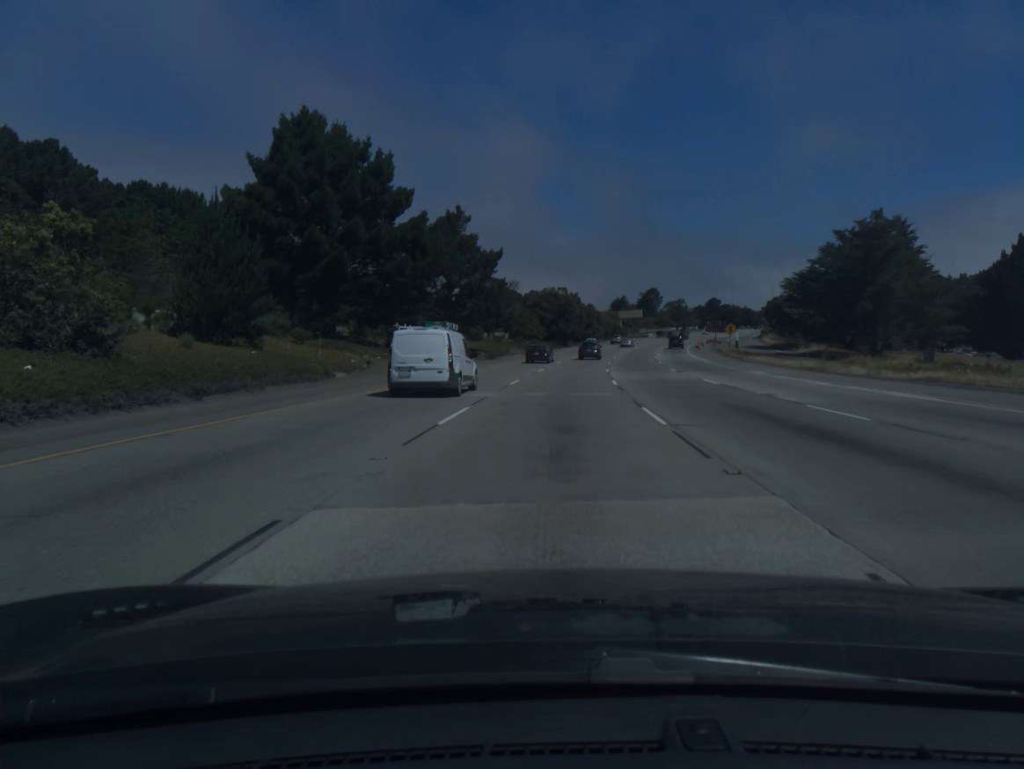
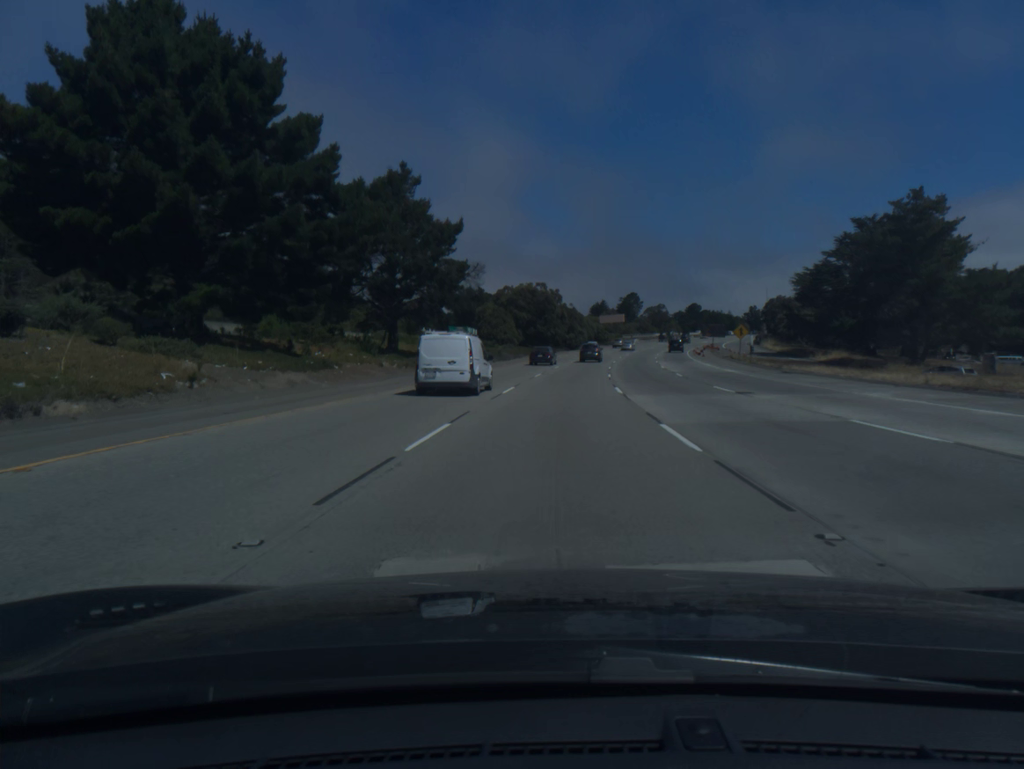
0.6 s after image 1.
(+0.3, +17.4) m; +2°
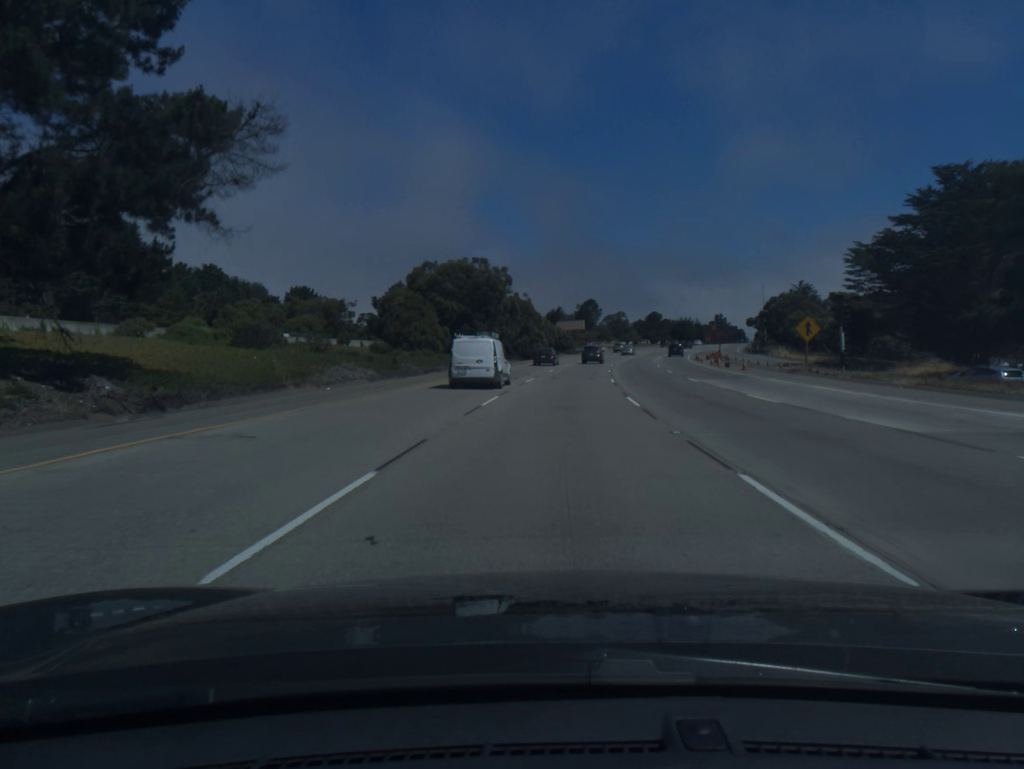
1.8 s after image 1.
(+1.0, +34.8) m; +3°
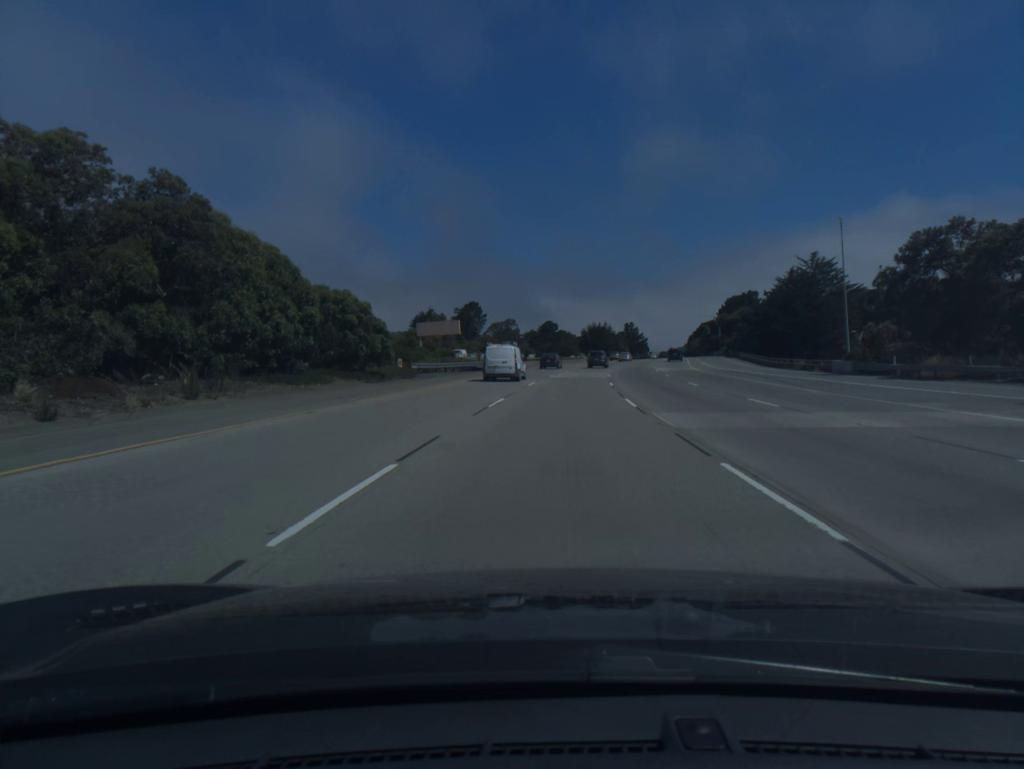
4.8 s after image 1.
(+6.2, +86.4) m; +8°
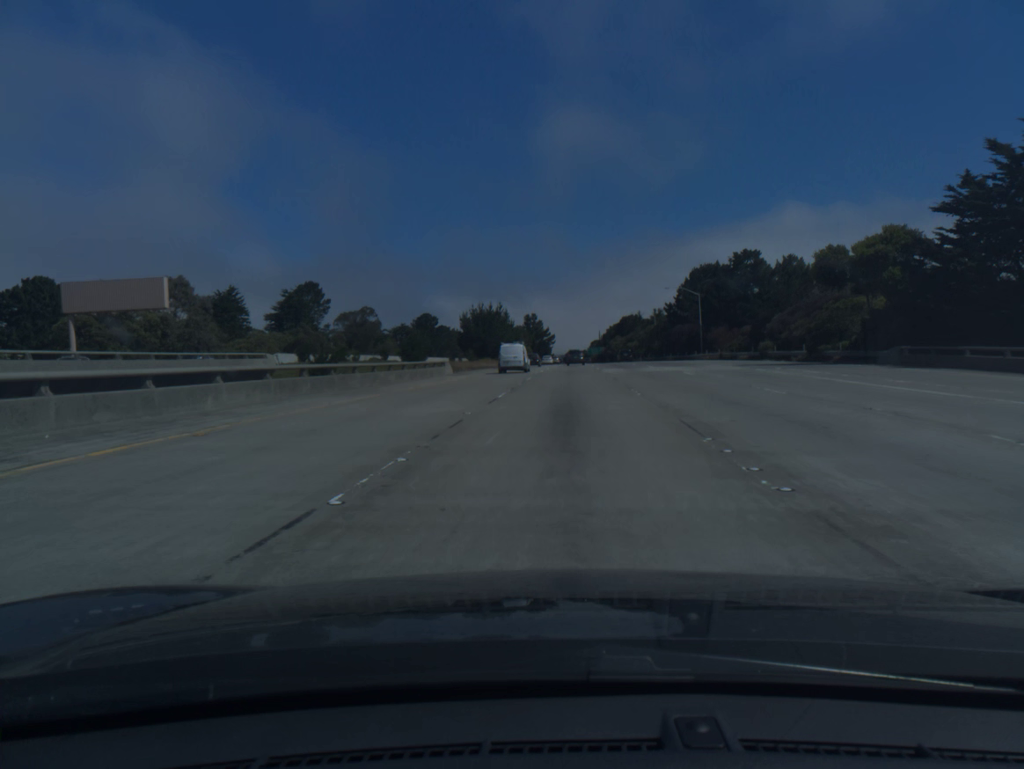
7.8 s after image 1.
(+6.2, +85.9) m; +8°
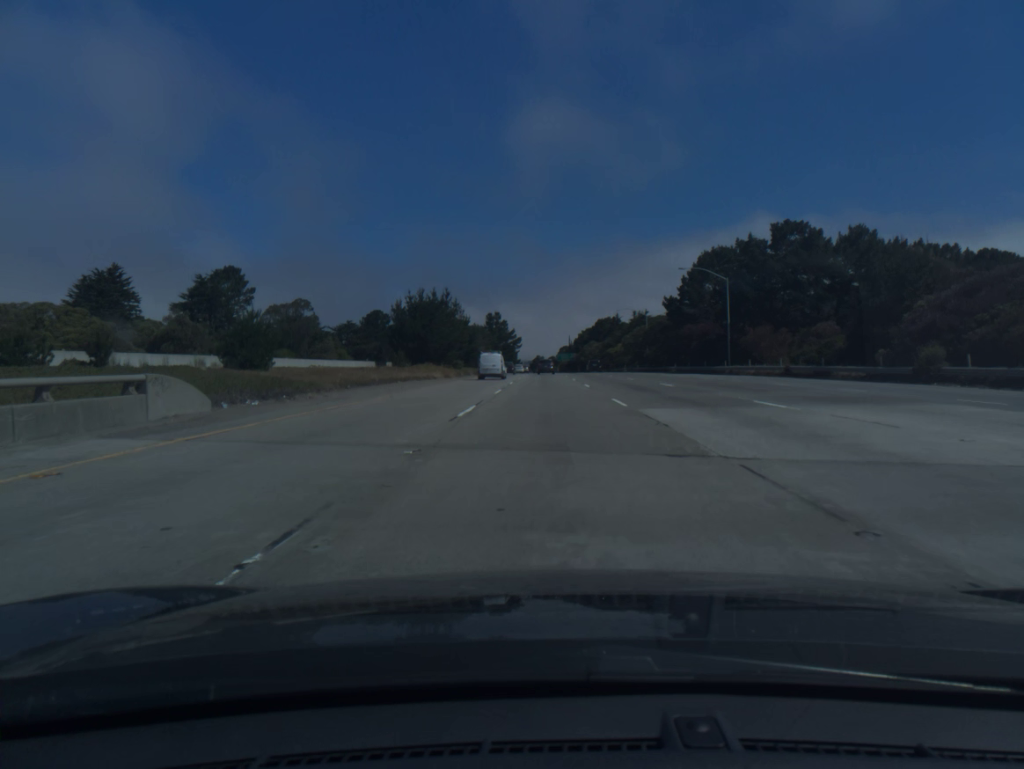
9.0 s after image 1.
(+0.8, +34.5) m; +2°
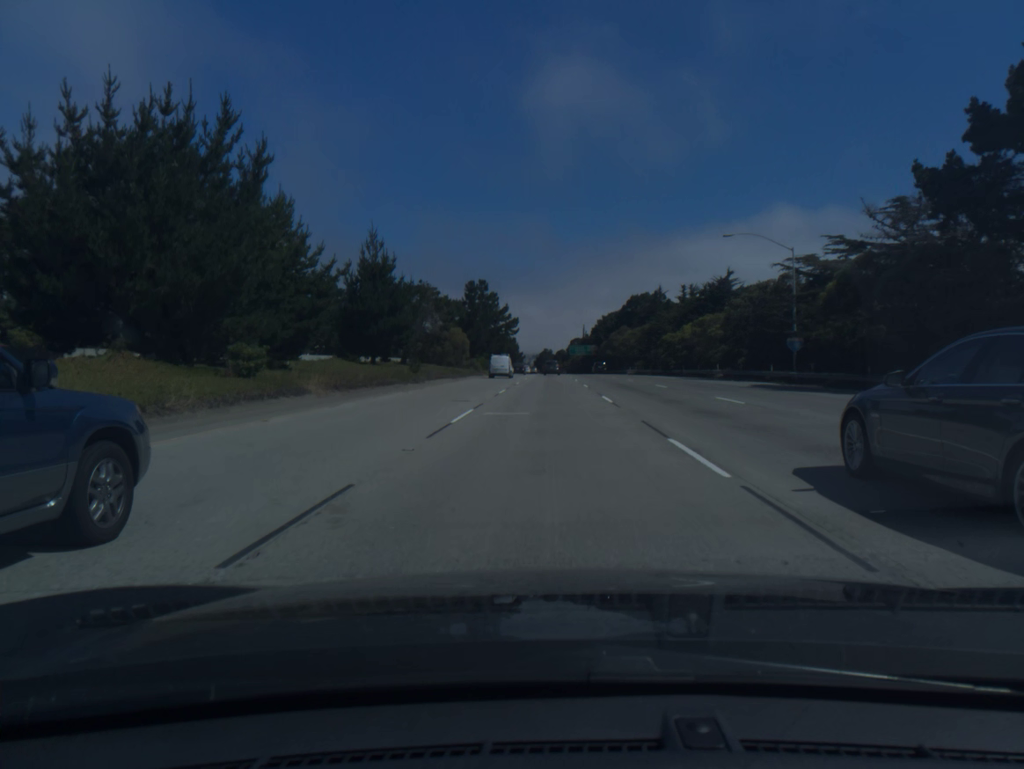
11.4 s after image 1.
(0.0, +69.8) m; -1°
